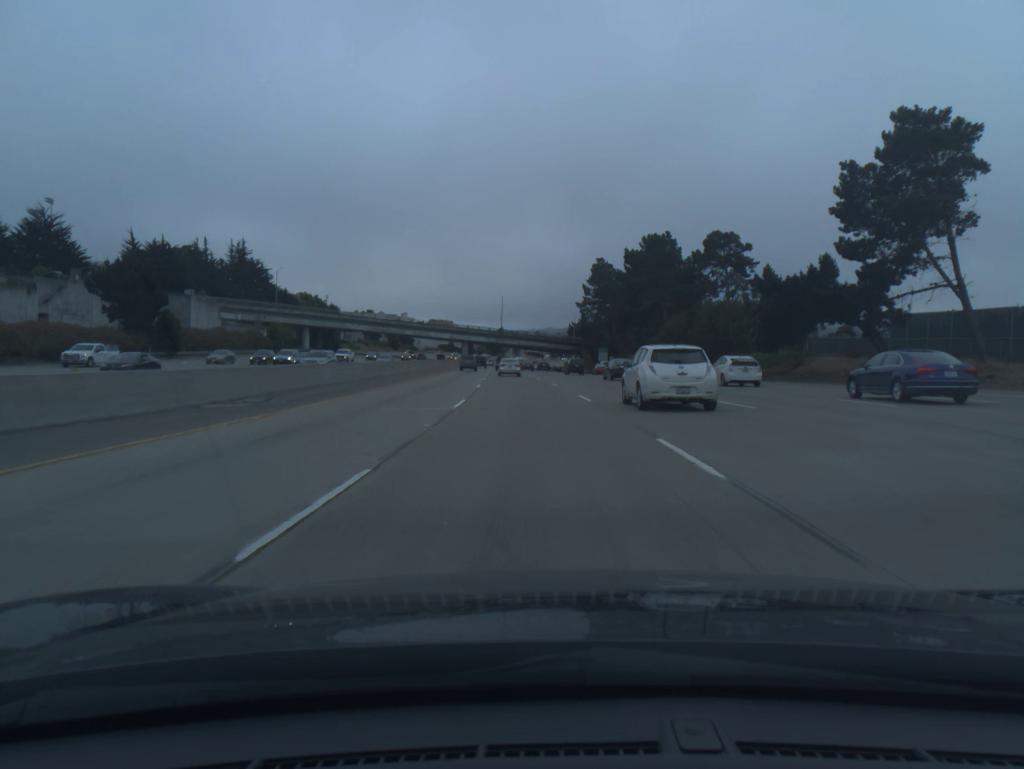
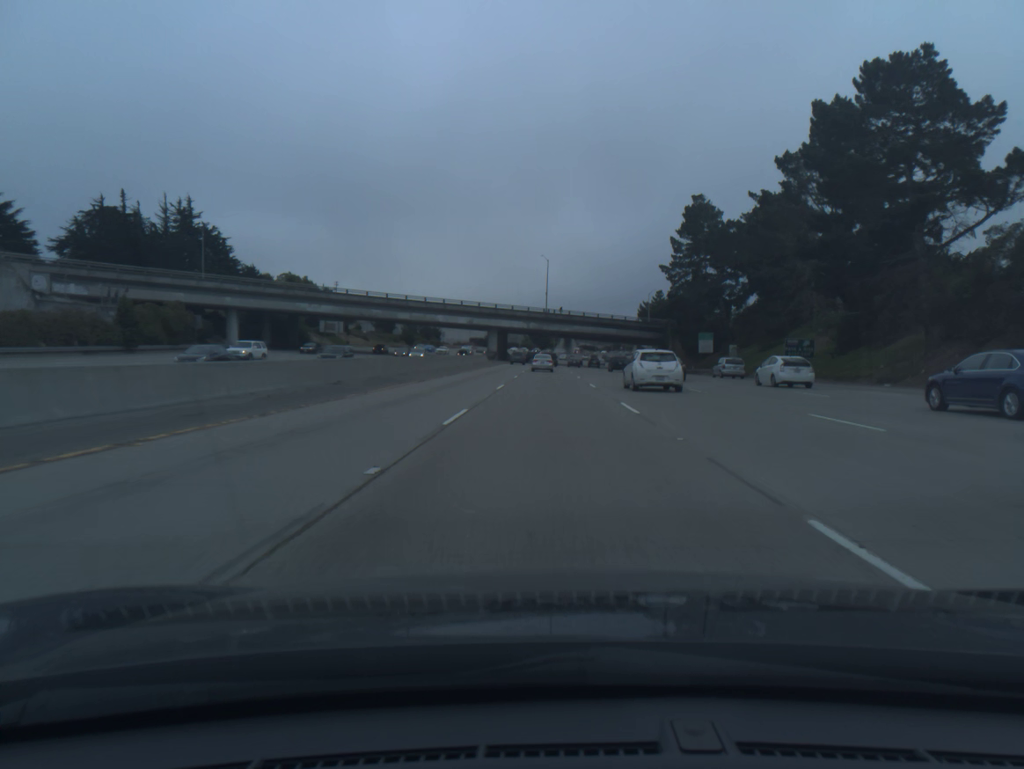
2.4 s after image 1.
(-2.7, +64.1) m; -4°
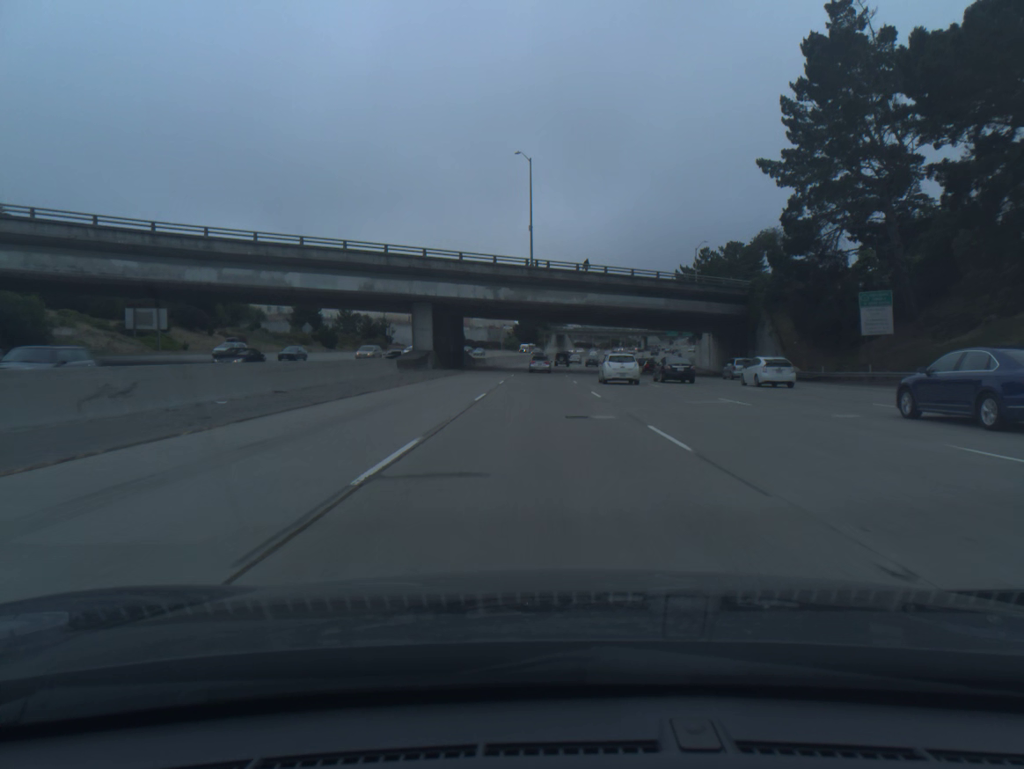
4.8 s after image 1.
(+0.5, +64.8) m; +1°
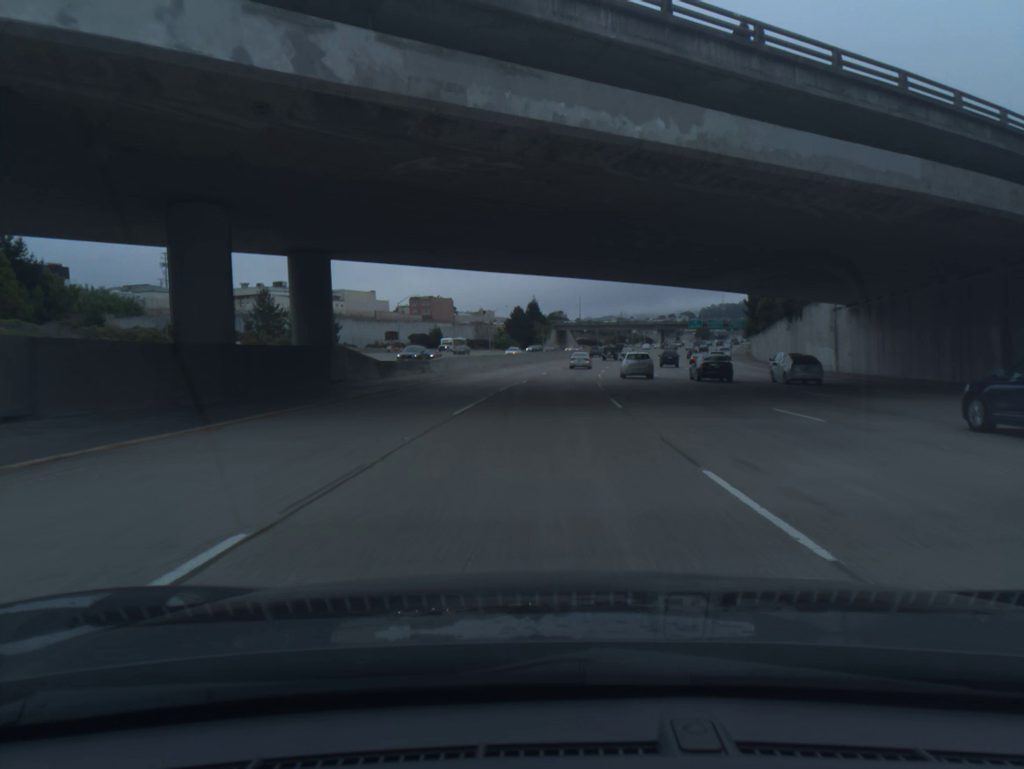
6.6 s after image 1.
(0.0, +49.3) m; 0°
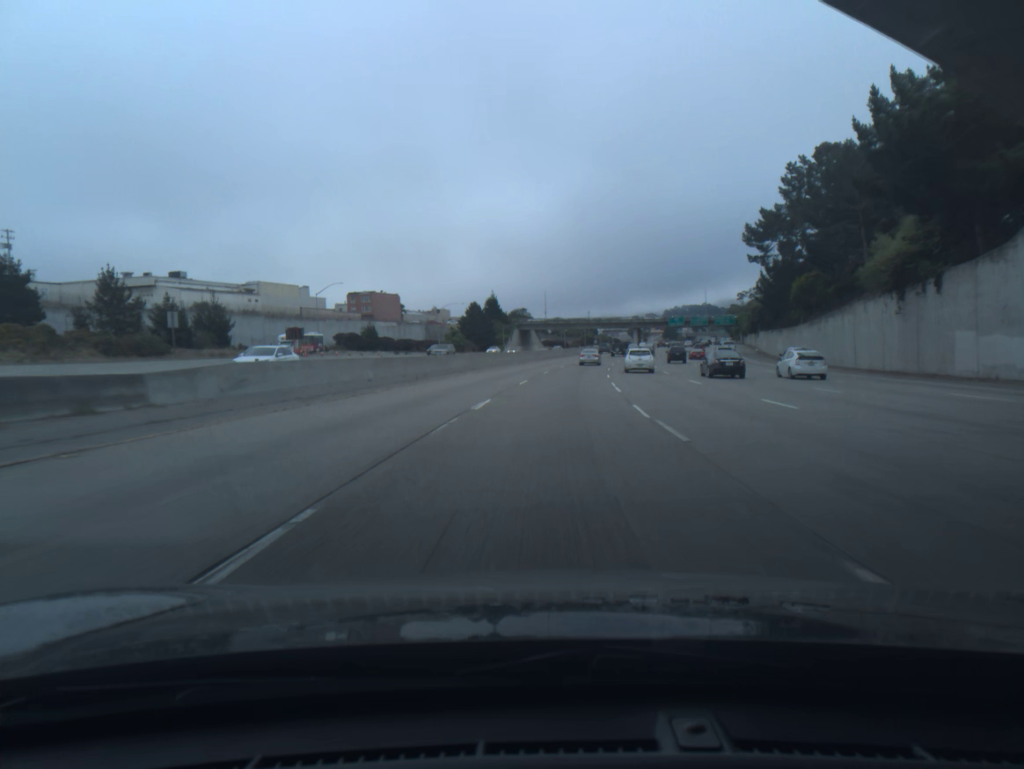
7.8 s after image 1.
(+0.7, +33.2) m; +3°
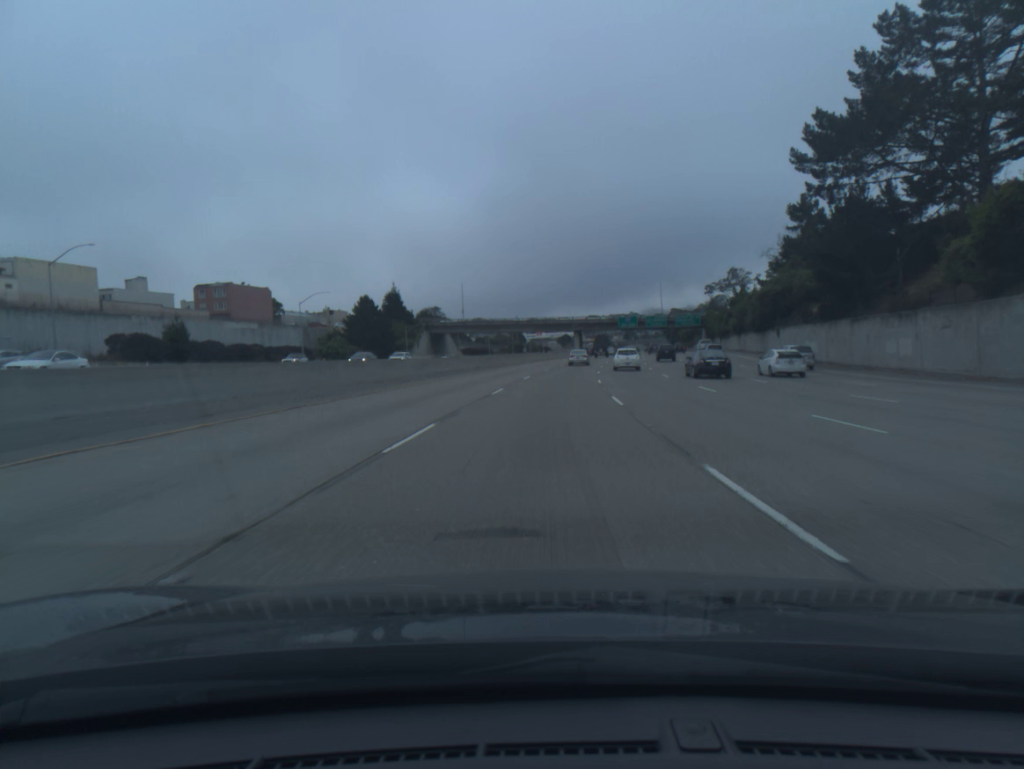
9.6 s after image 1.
(+2.4, +50.2) m; +5°
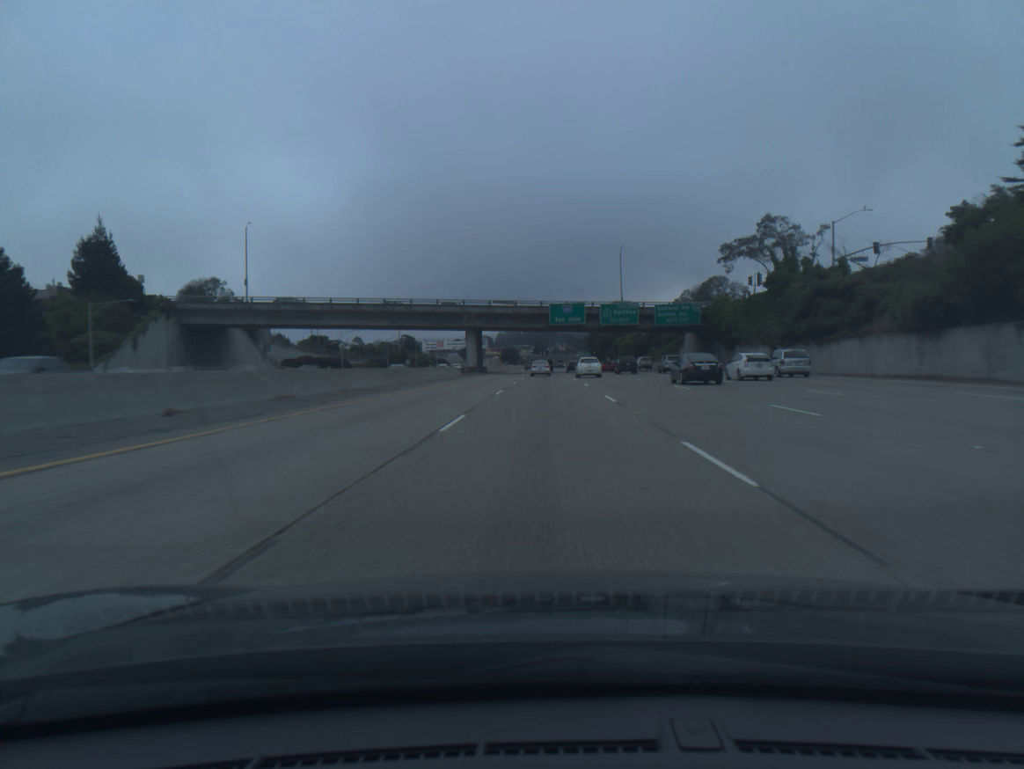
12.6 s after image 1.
(+5.3, +84.6) m; +7°
